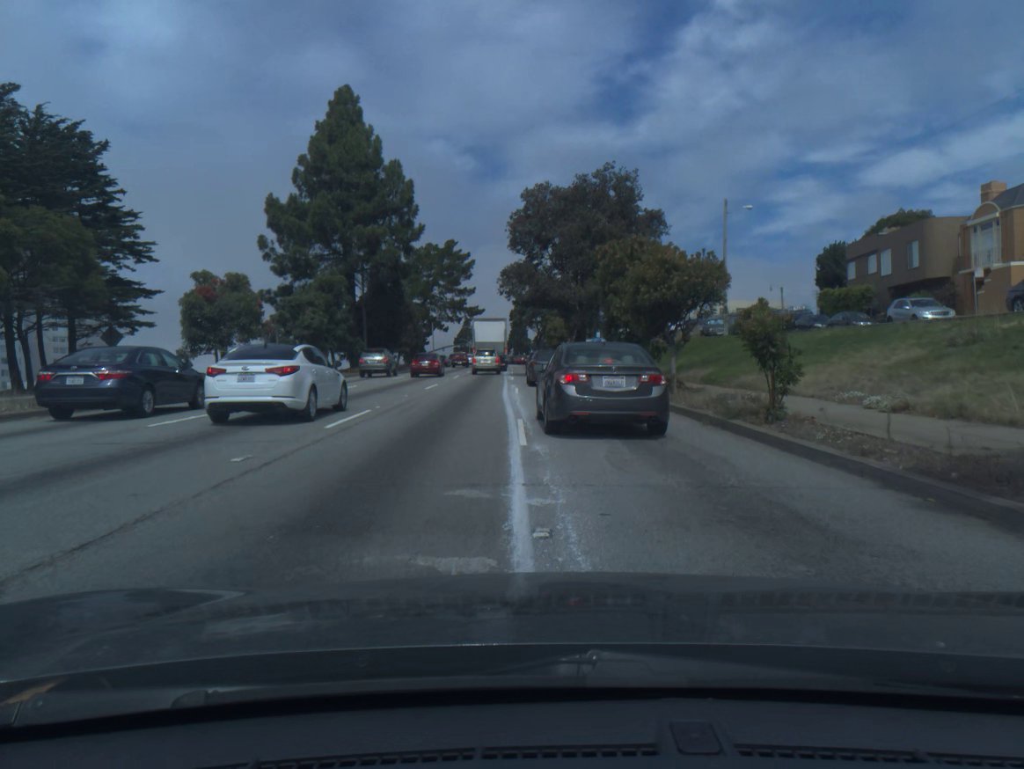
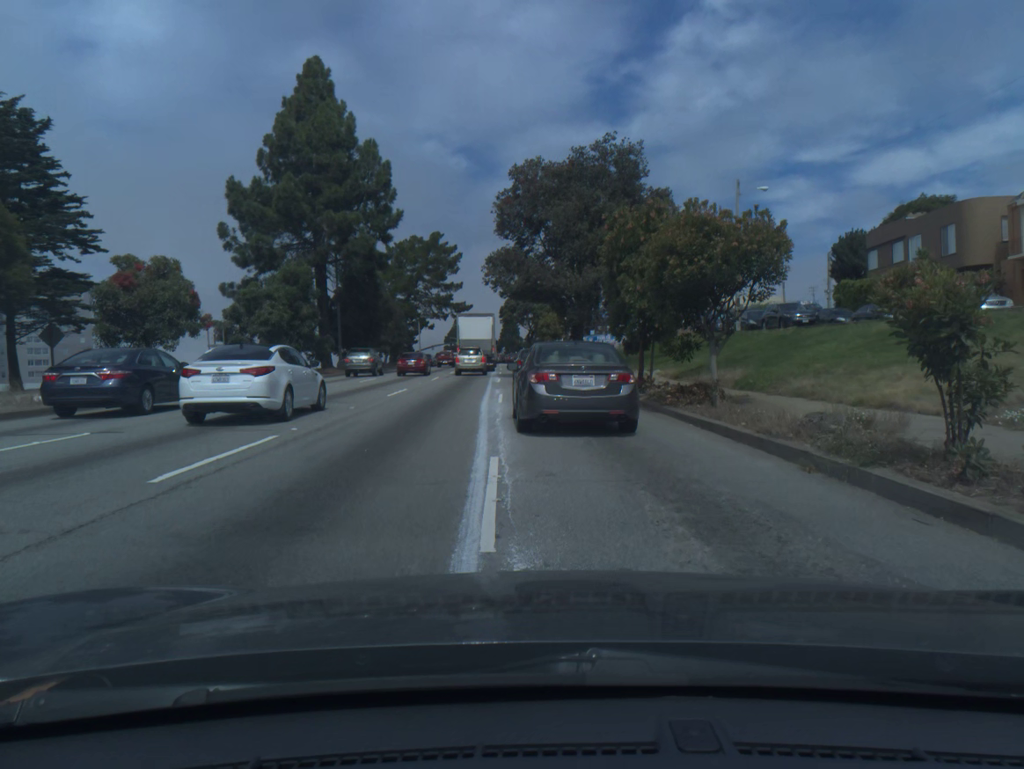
(0.0, +5.7) m; 0°
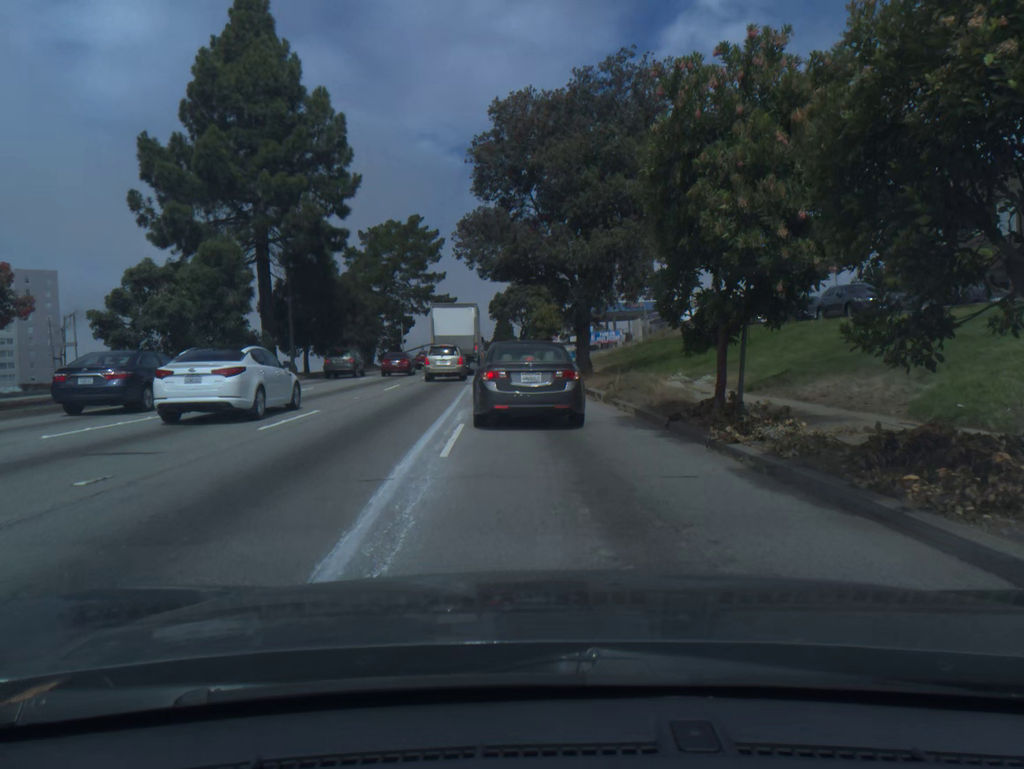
(0.0, +10.4) m; 0°
